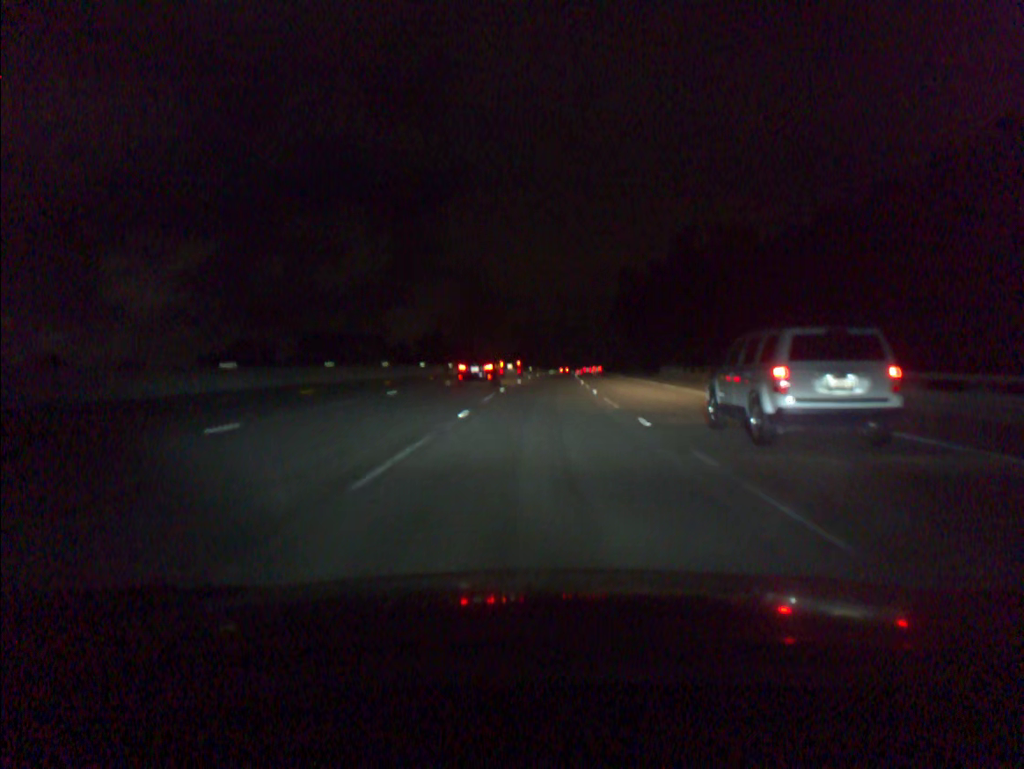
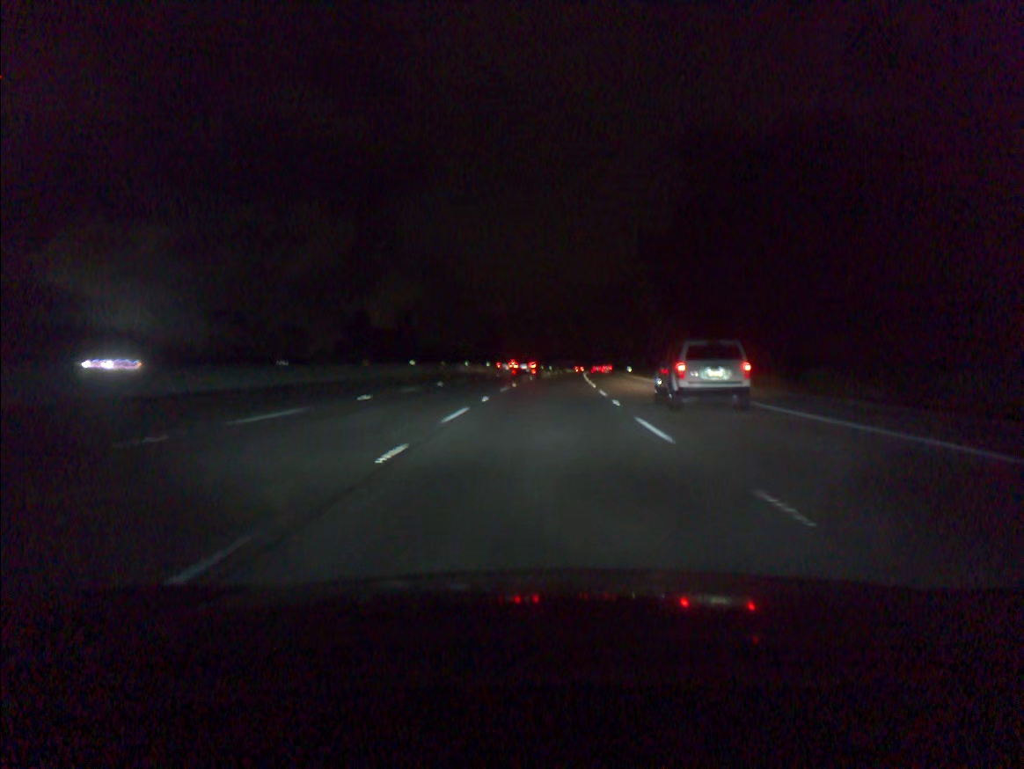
(+1.3, +67.2) m; +2°
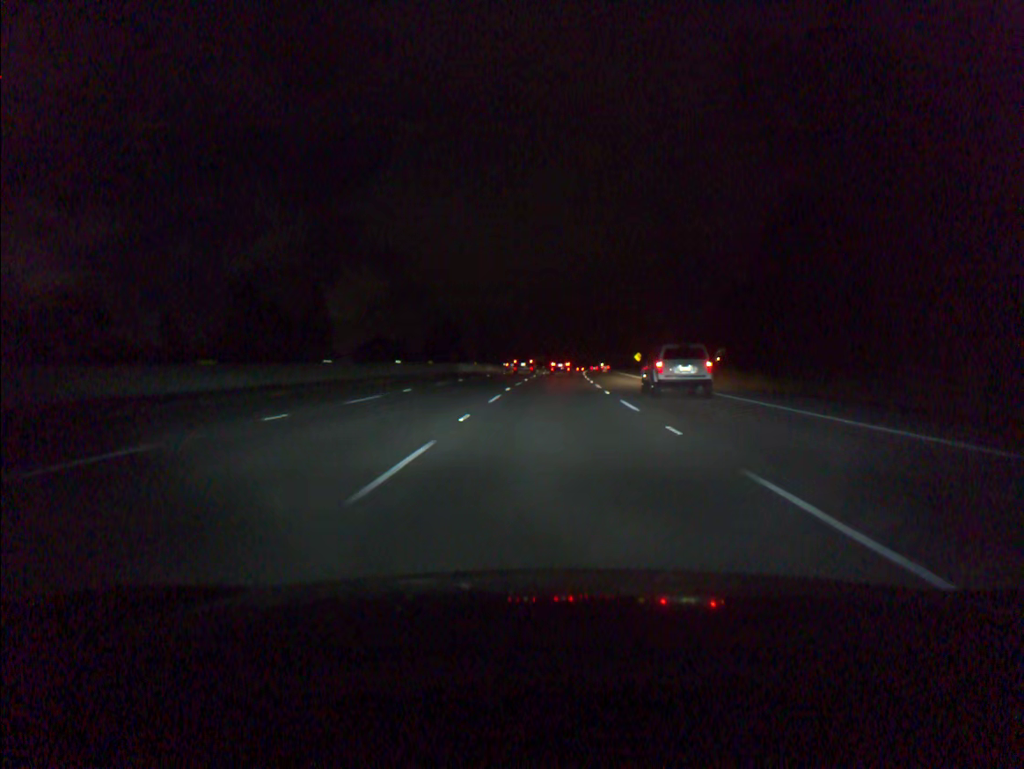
(+1.0, +50.6) m; +2°
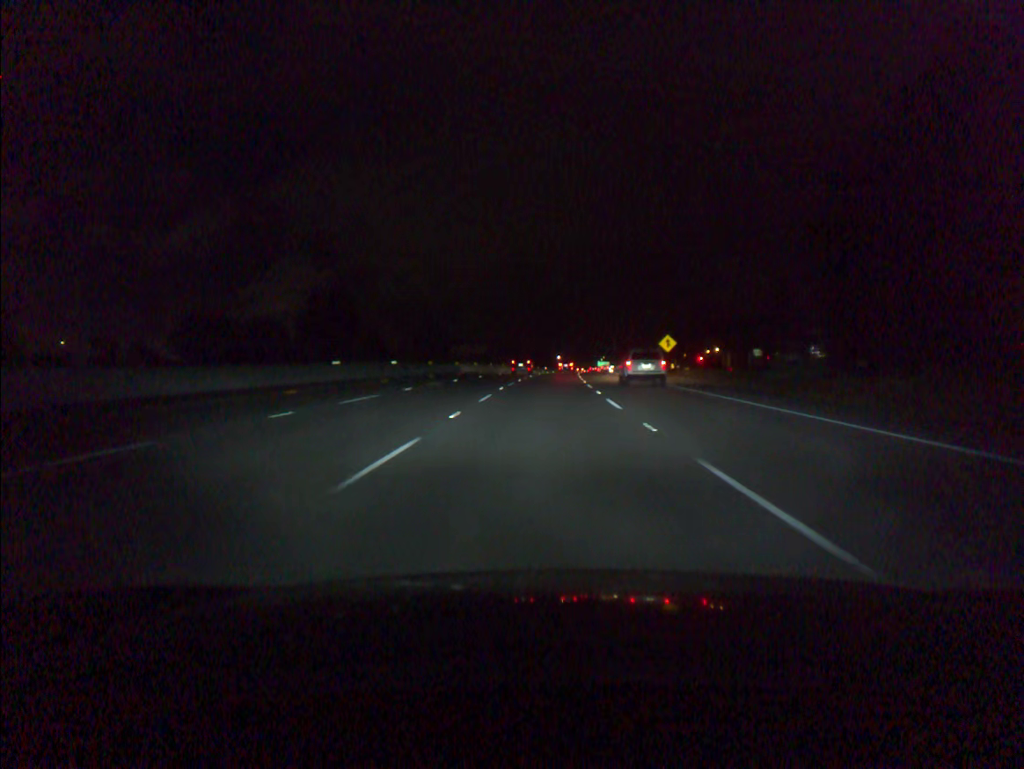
(+3.0, +84.7) m; +4°
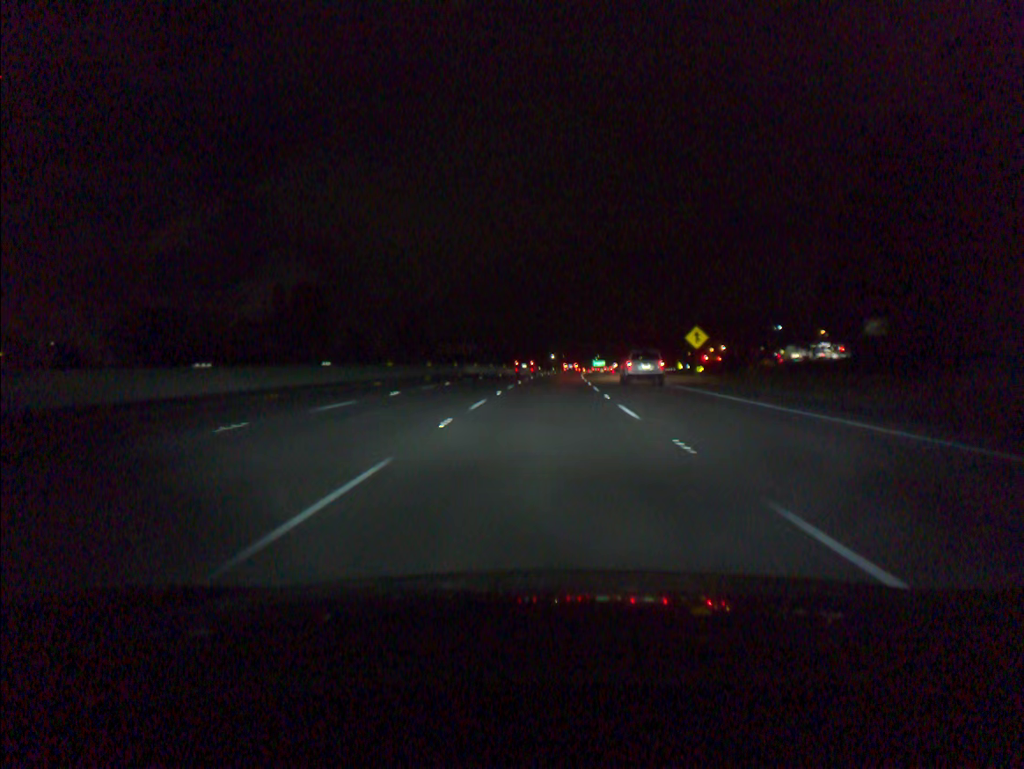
(+0.1, +17.0) m; +1°
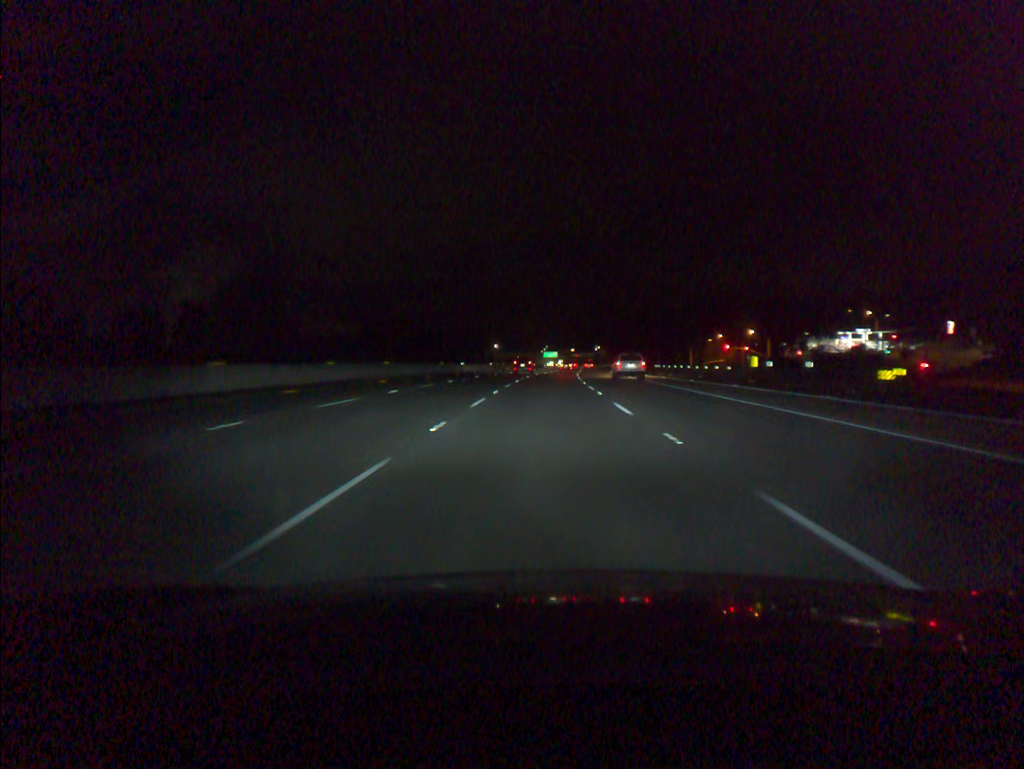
(+2.7, +84.8) m; +4°
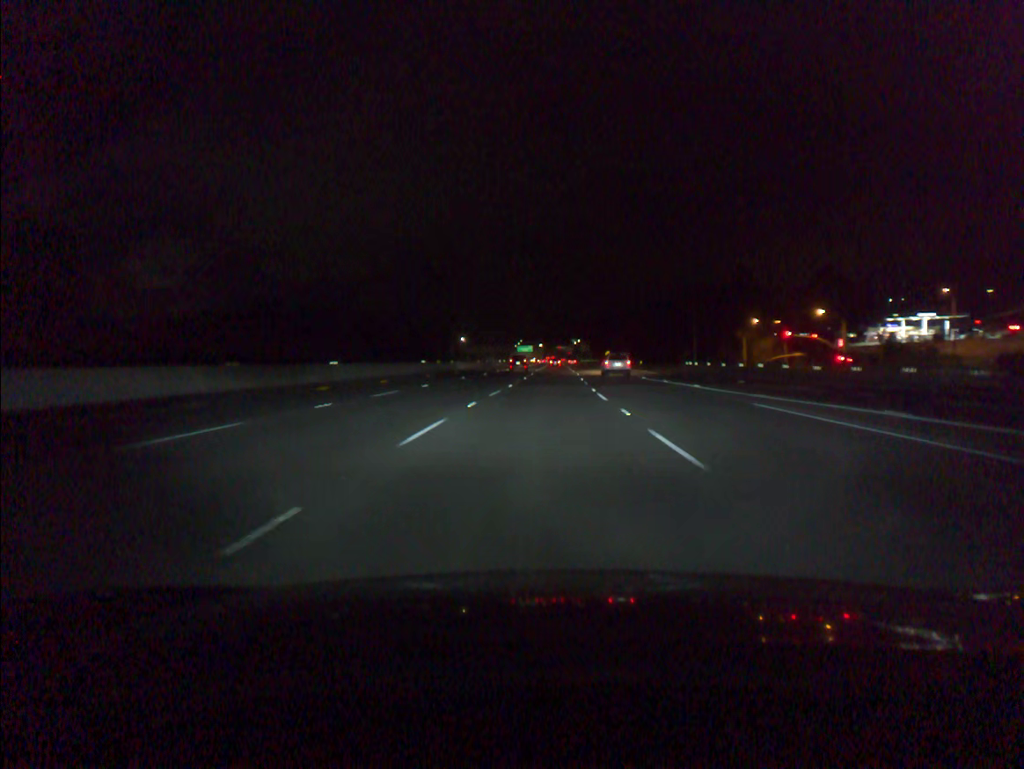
(+0.9, +50.9) m; +2°
